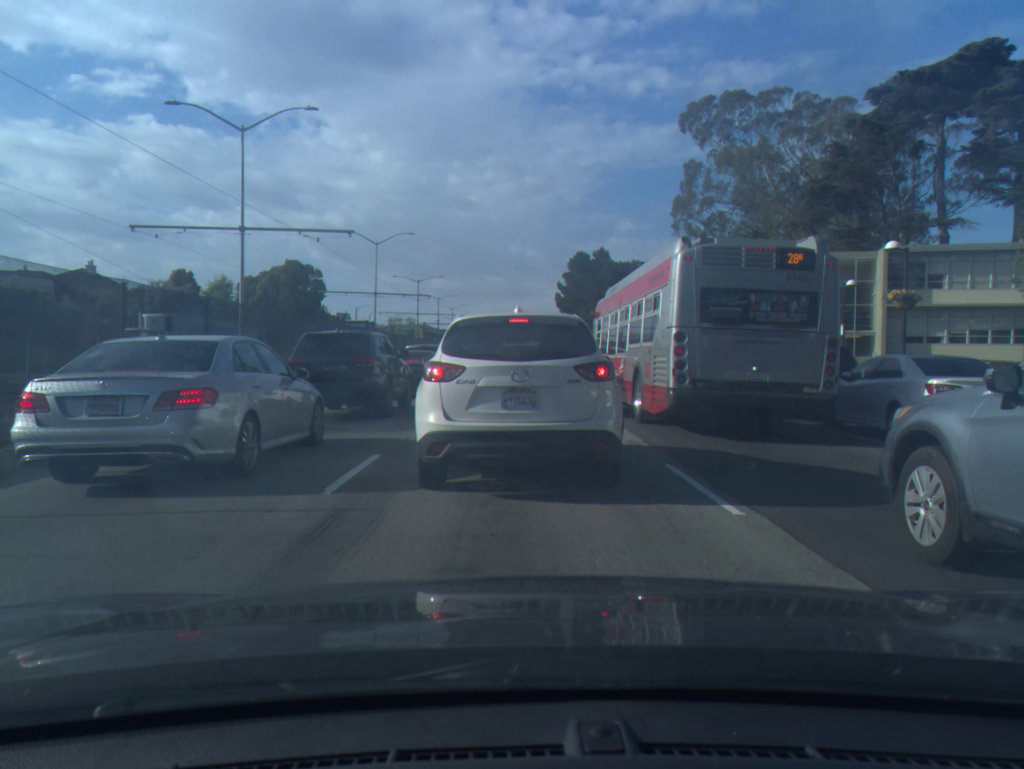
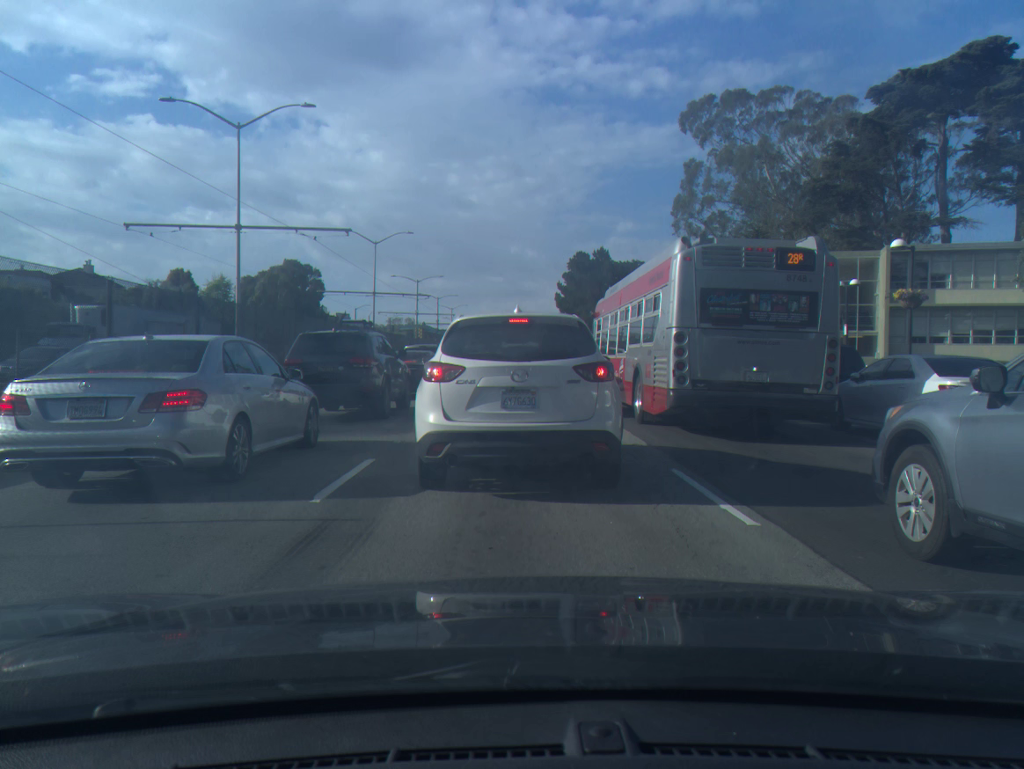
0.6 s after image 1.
(0.0, +0.4) m; 0°
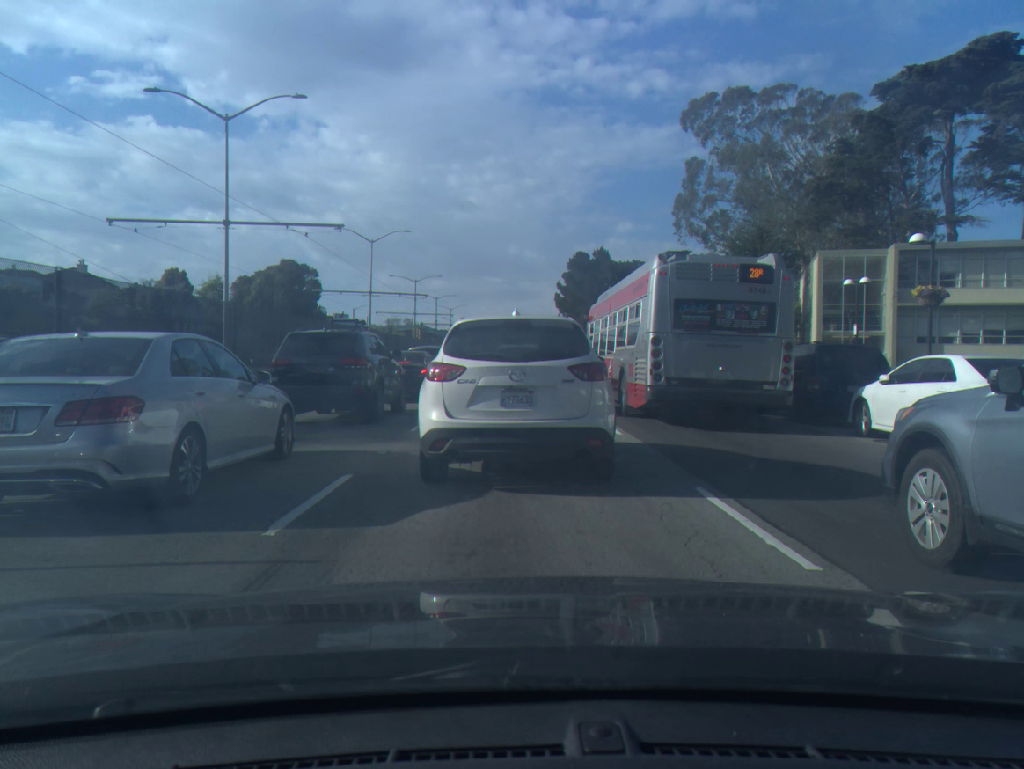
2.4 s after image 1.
(0.0, +1.2) m; 0°
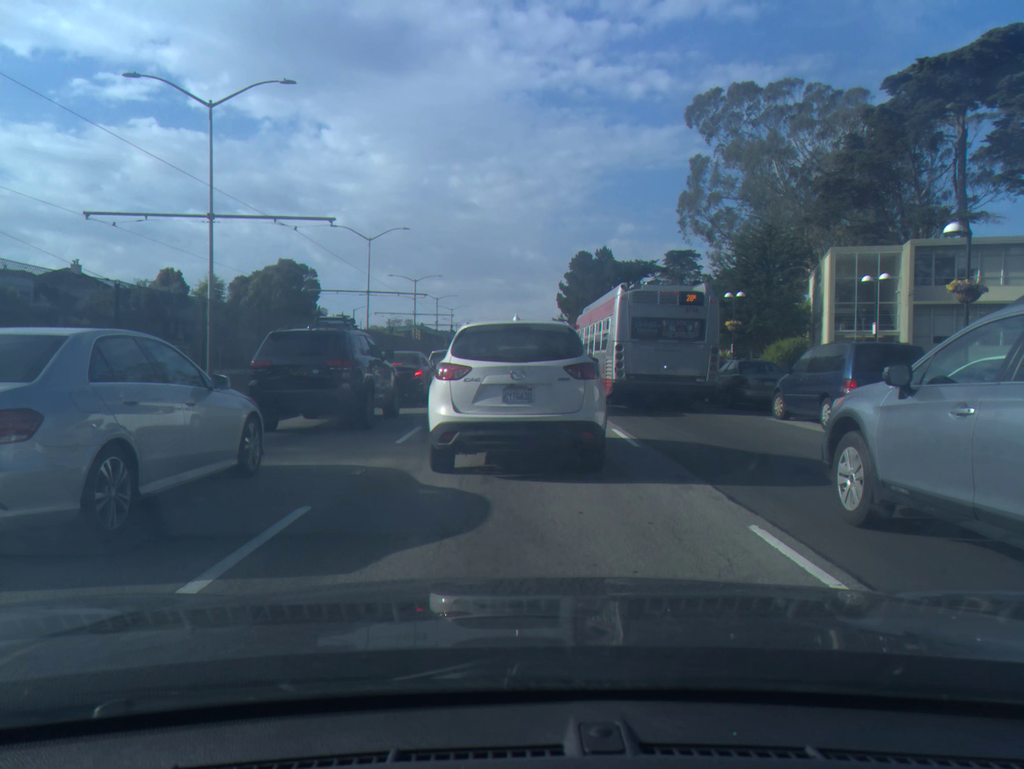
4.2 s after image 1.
(0.0, +1.7) m; 0°
